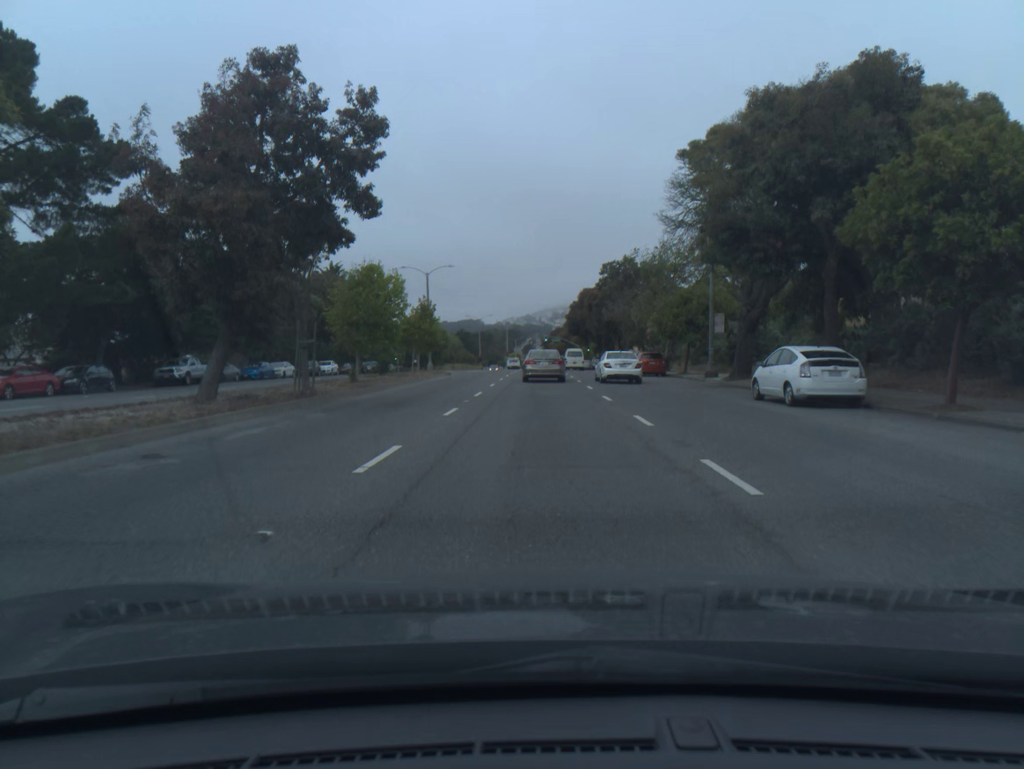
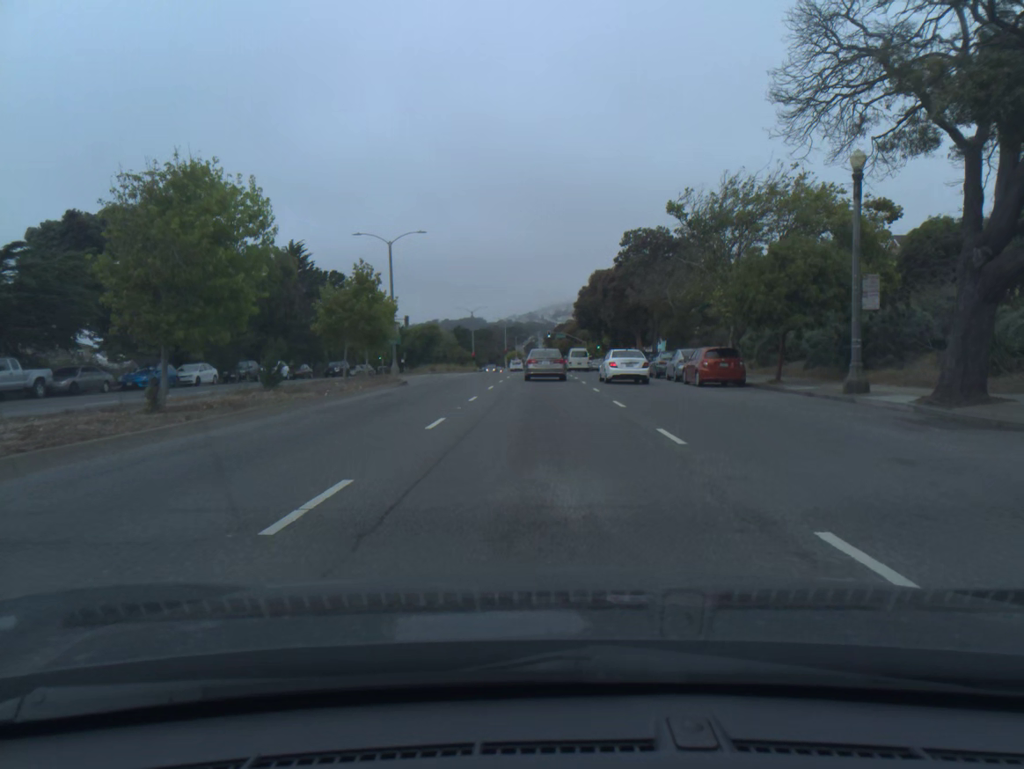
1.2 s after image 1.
(0.0, +17.4) m; 0°
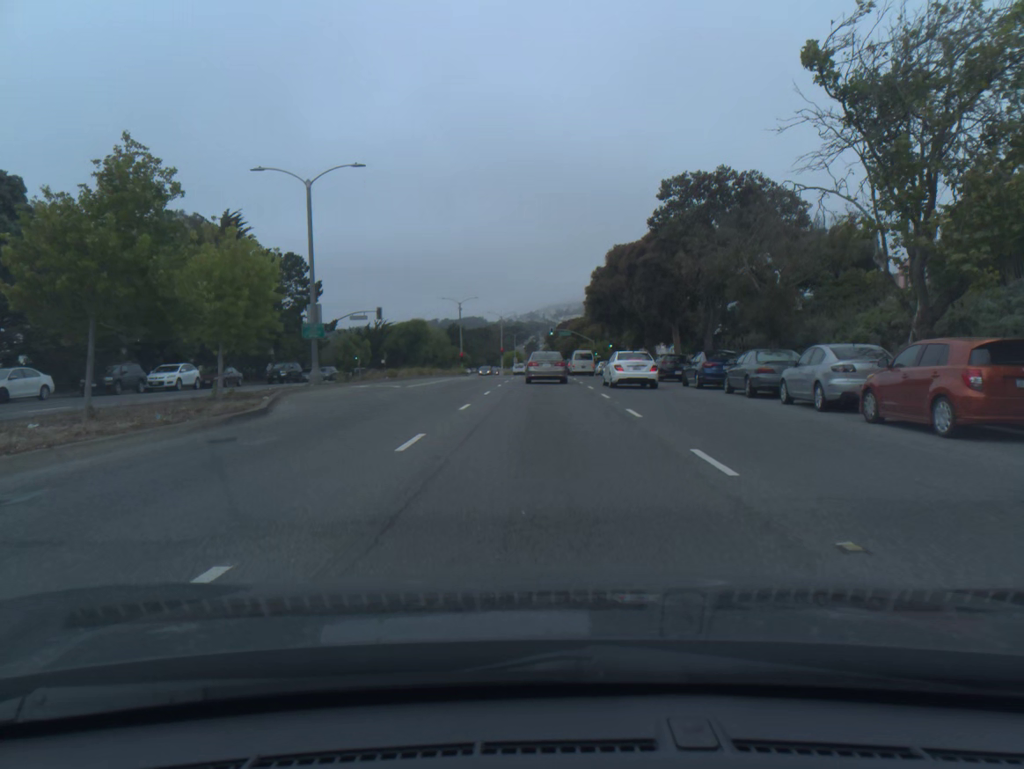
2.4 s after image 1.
(0.0, +17.6) m; 0°
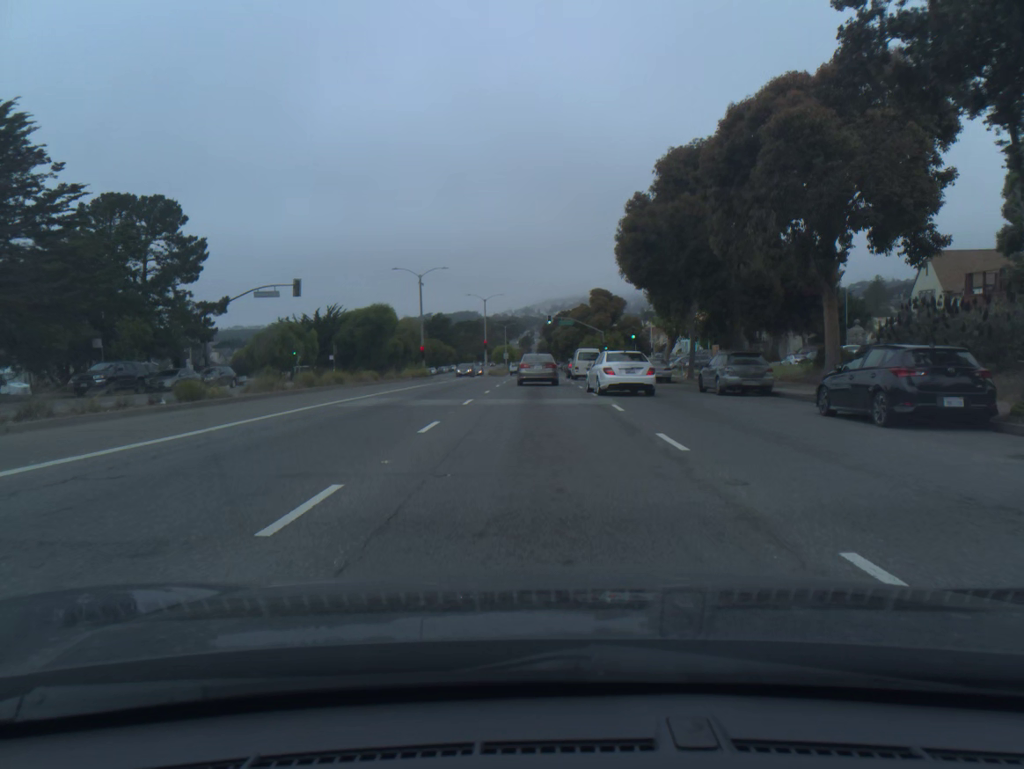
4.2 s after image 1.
(+0.1, +26.6) m; 0°
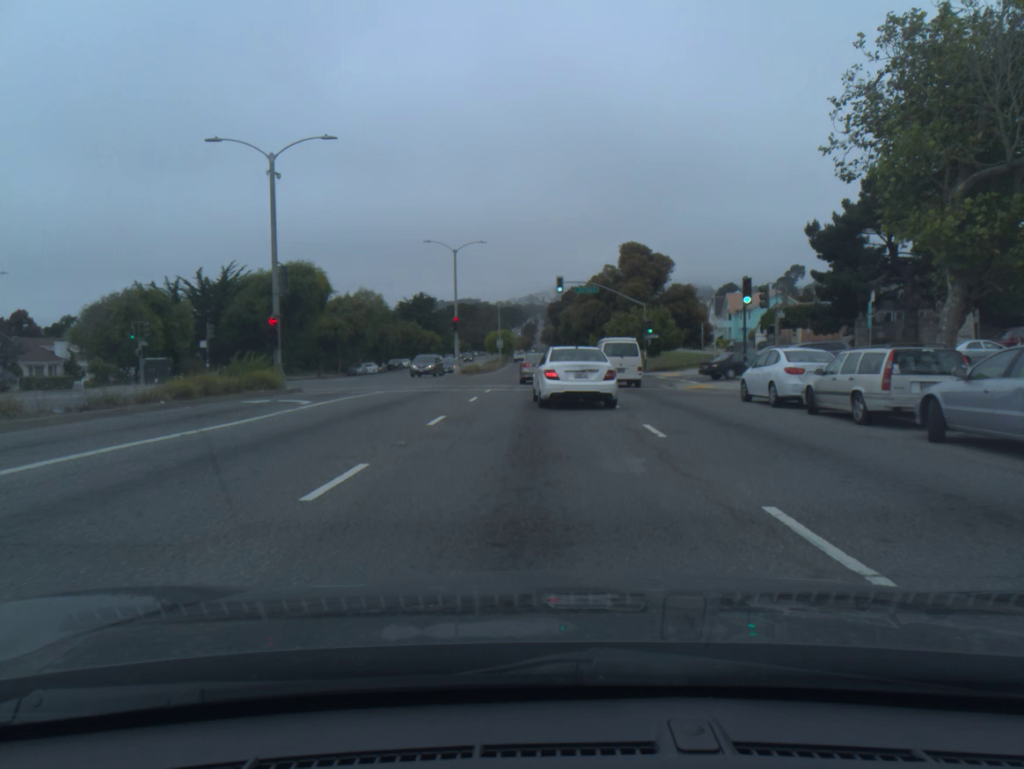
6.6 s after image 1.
(-0.1, +35.5) m; 0°
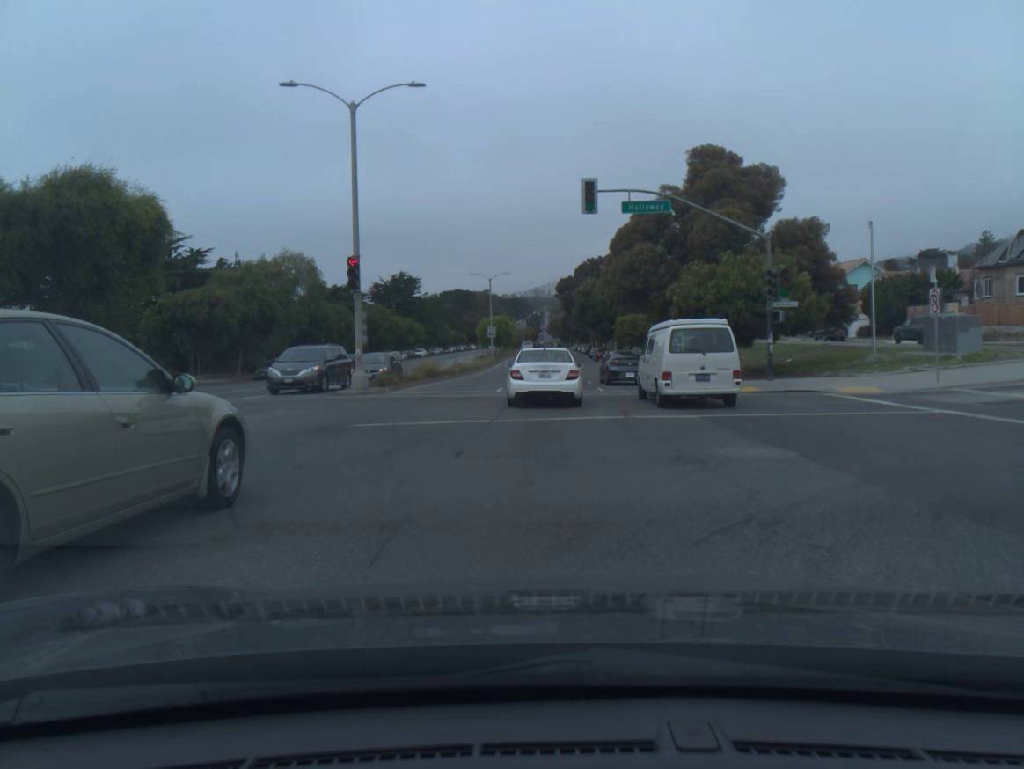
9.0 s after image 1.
(-0.1, +32.8) m; 0°
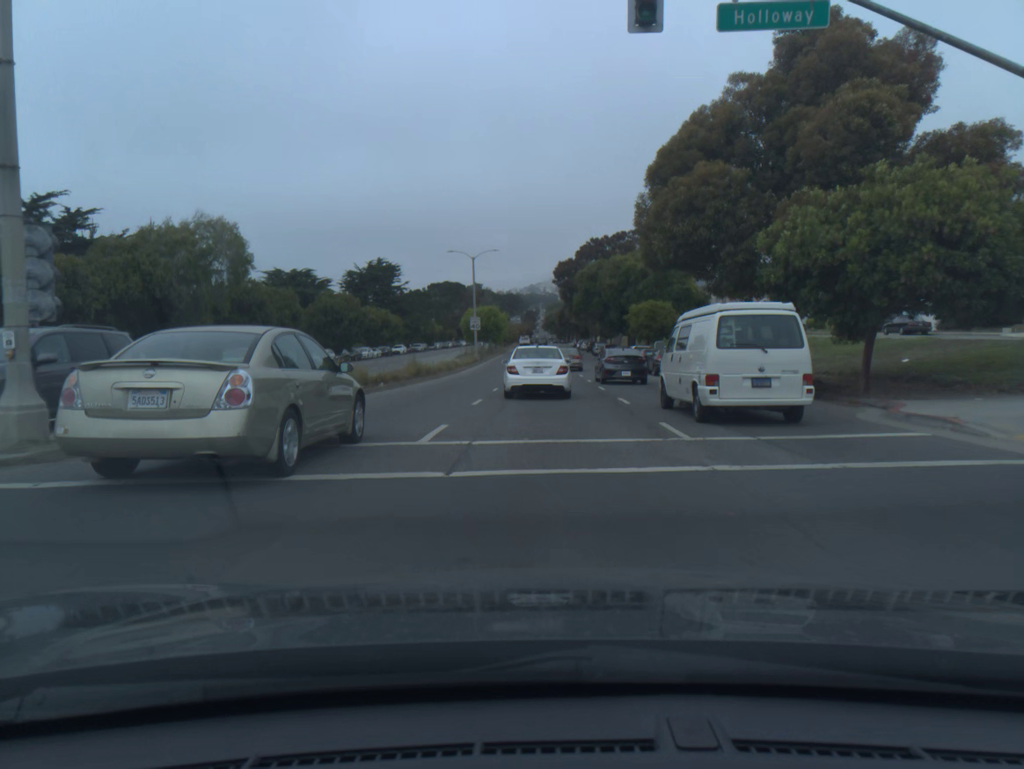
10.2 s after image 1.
(0.0, +16.6) m; 0°
